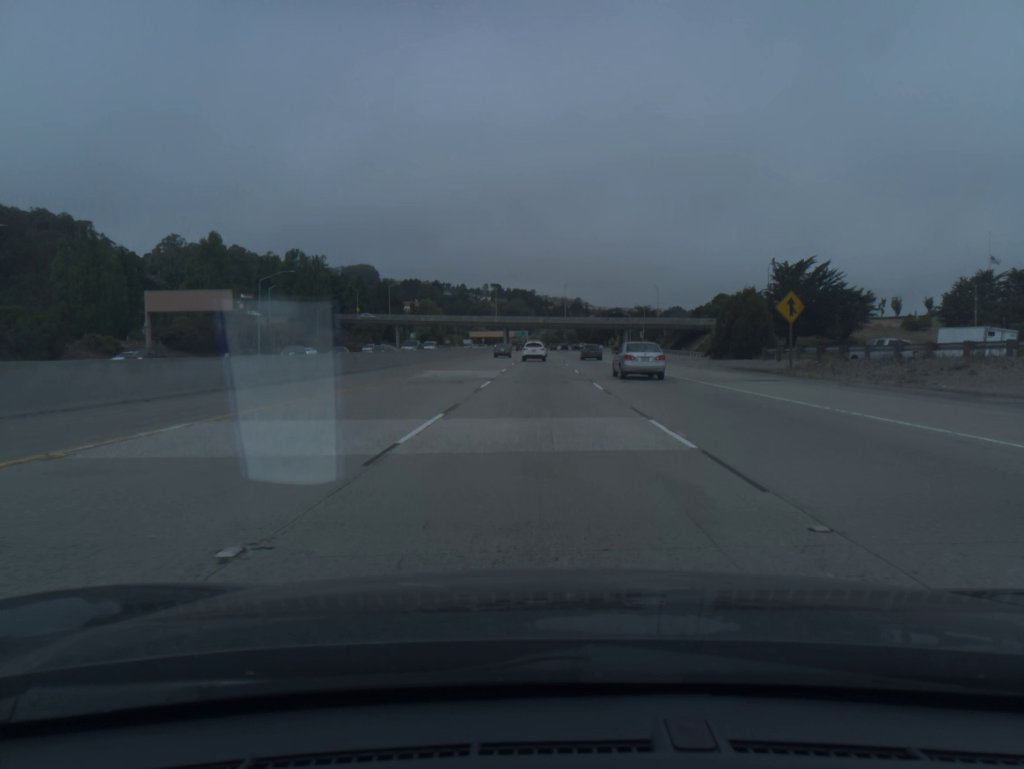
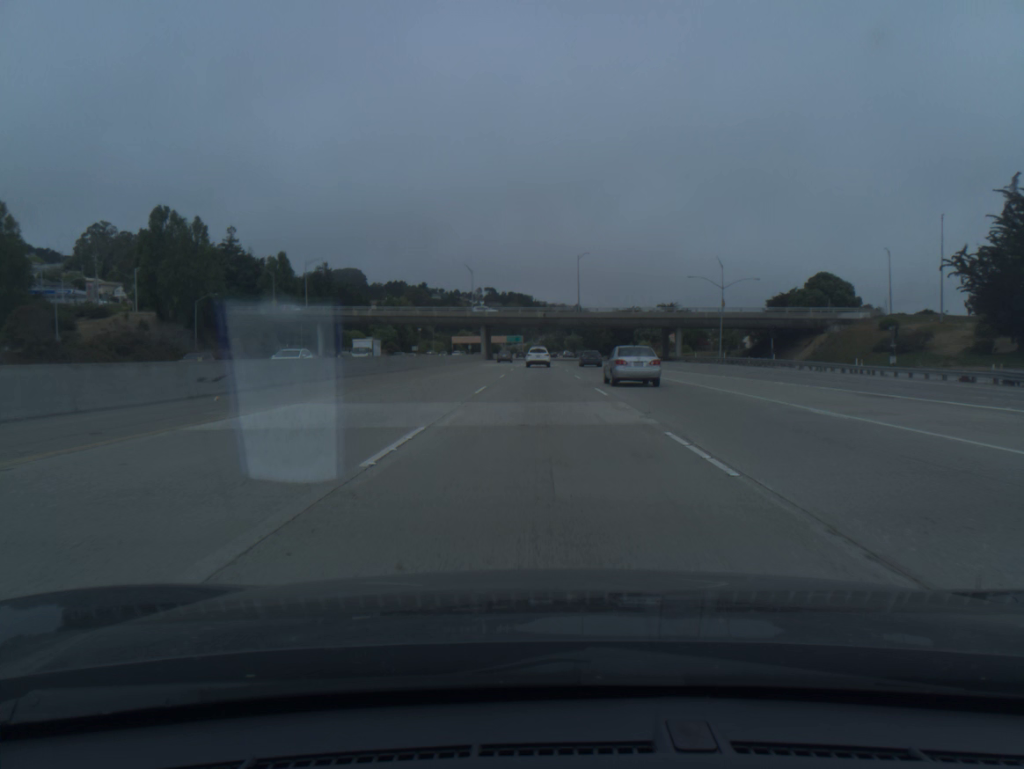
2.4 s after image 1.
(+0.1, +75.0) m; 0°
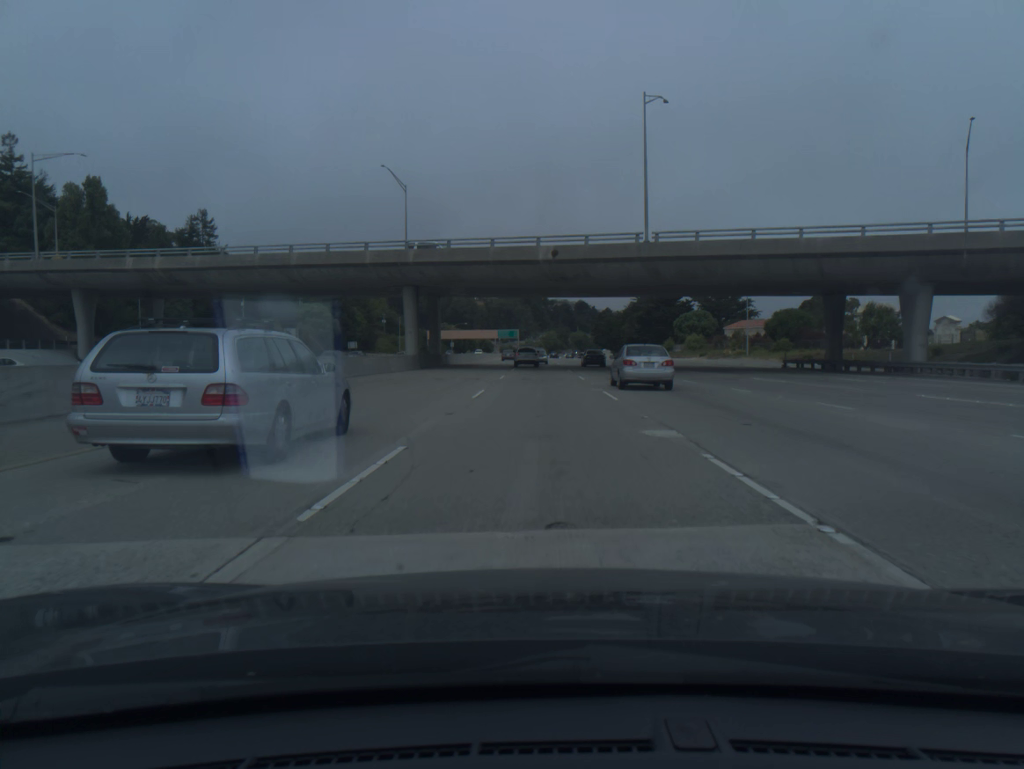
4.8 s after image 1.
(0.0, +73.9) m; 0°
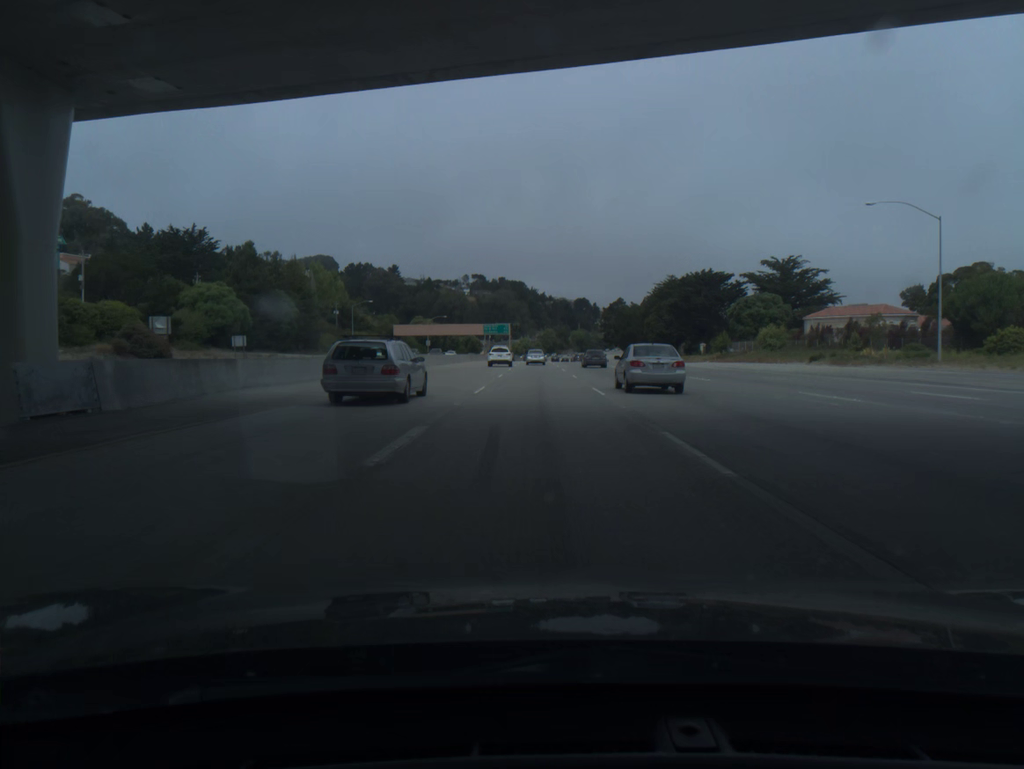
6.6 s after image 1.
(+0.2, +54.8) m; 0°
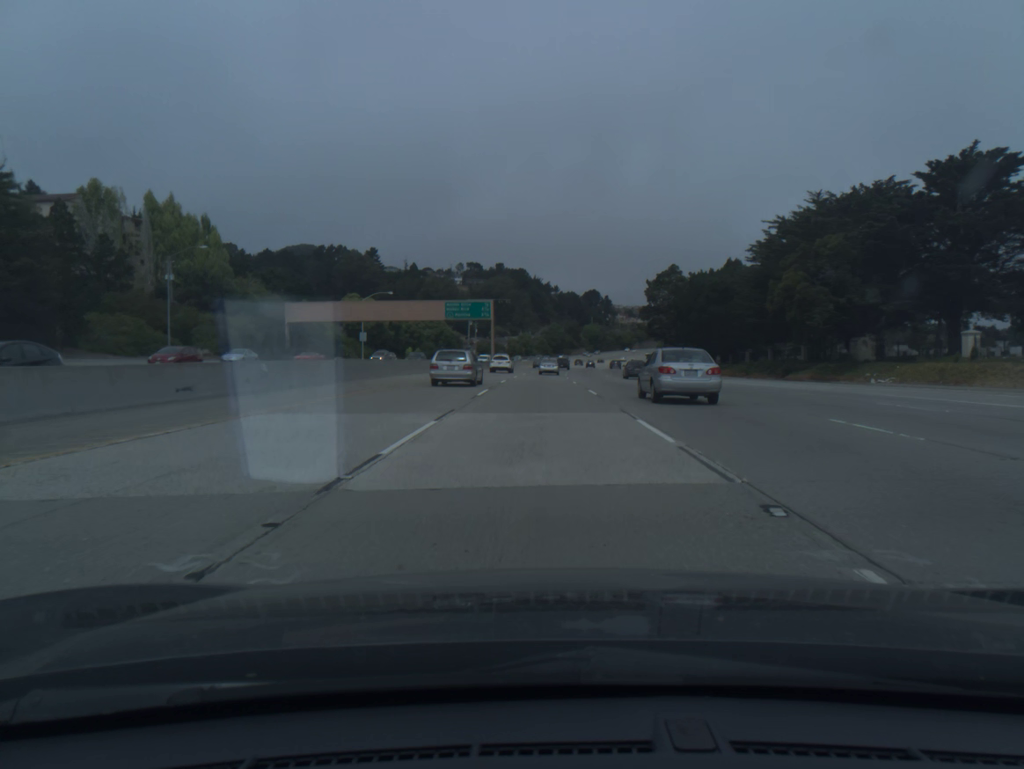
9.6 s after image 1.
(-0.3, +90.3) m; 0°
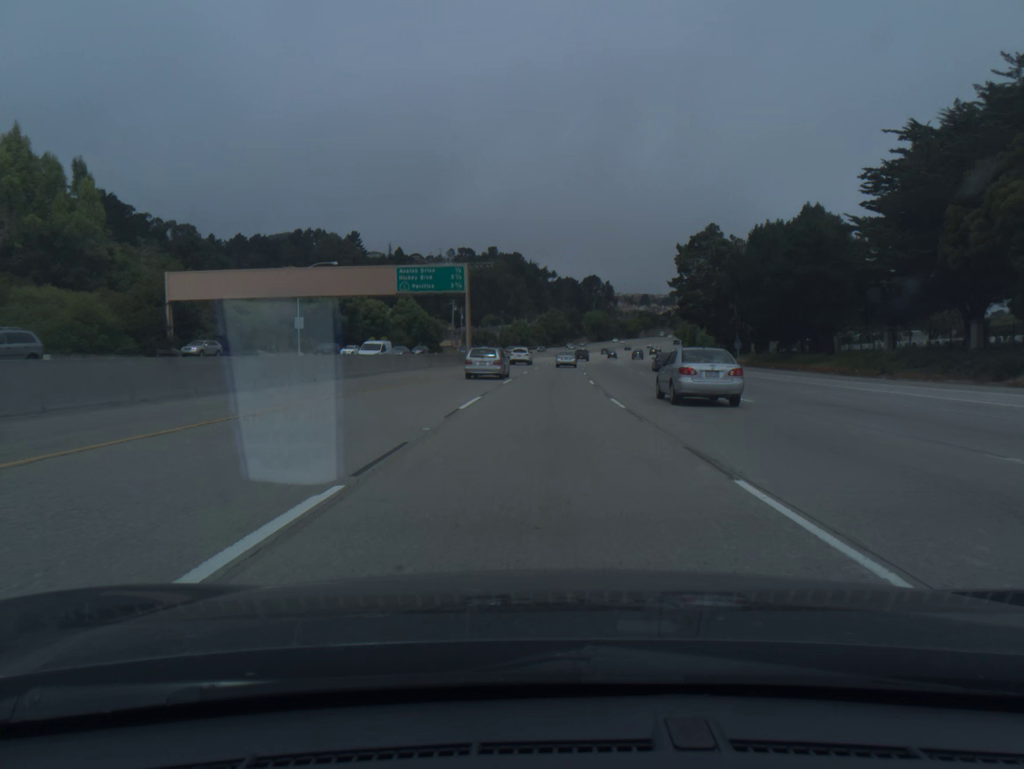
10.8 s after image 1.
(0.0, +35.8) m; 0°
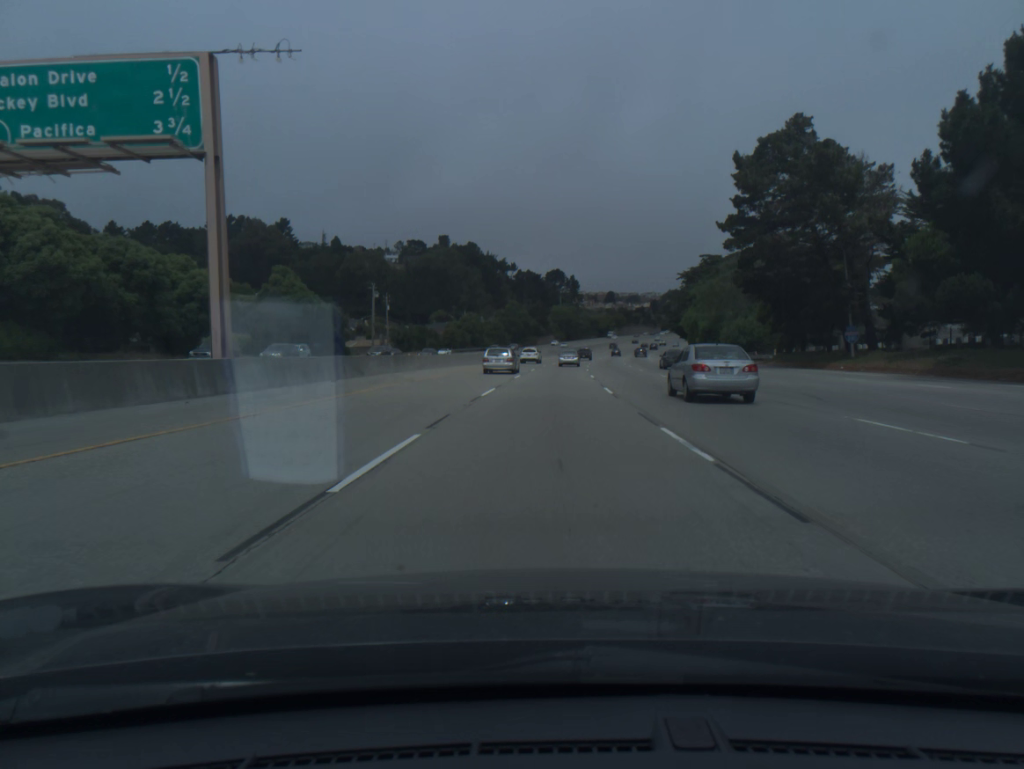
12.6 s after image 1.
(+1.1, +53.6) m; +3°
